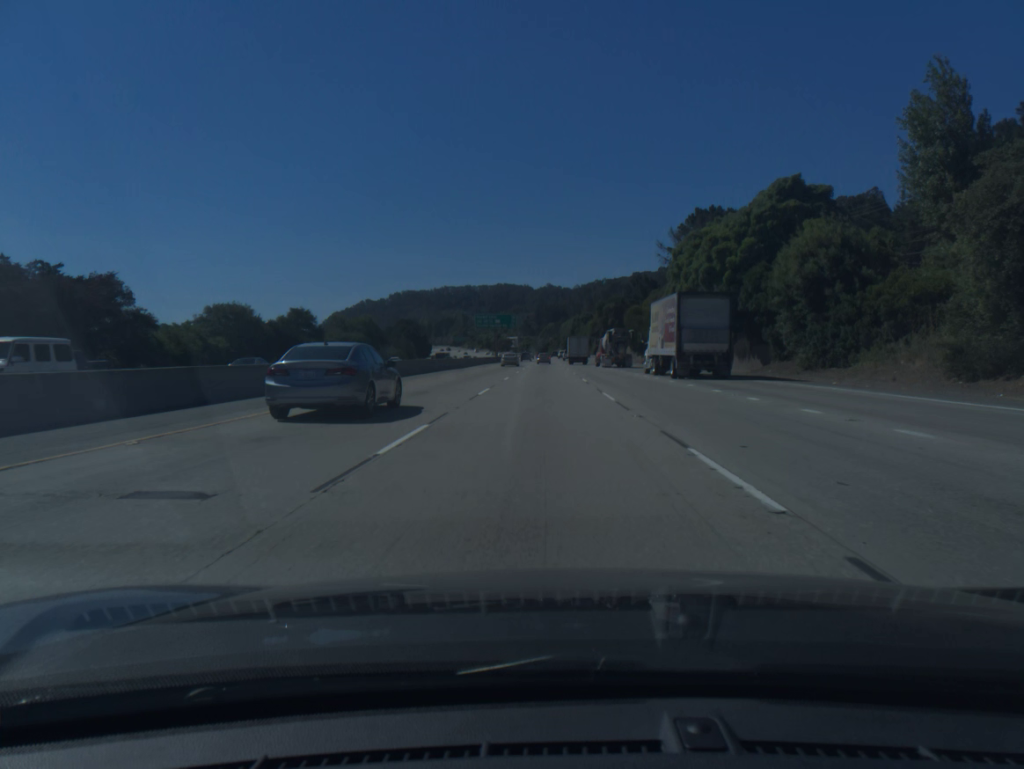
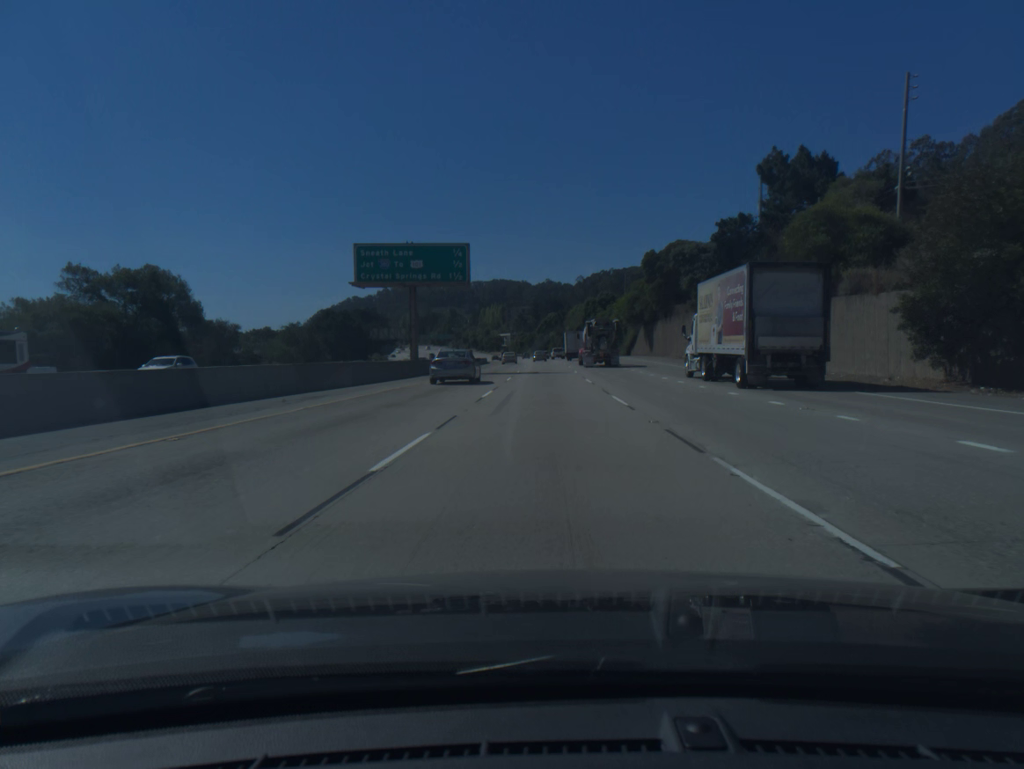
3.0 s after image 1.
(-0.1, +86.7) m; 0°
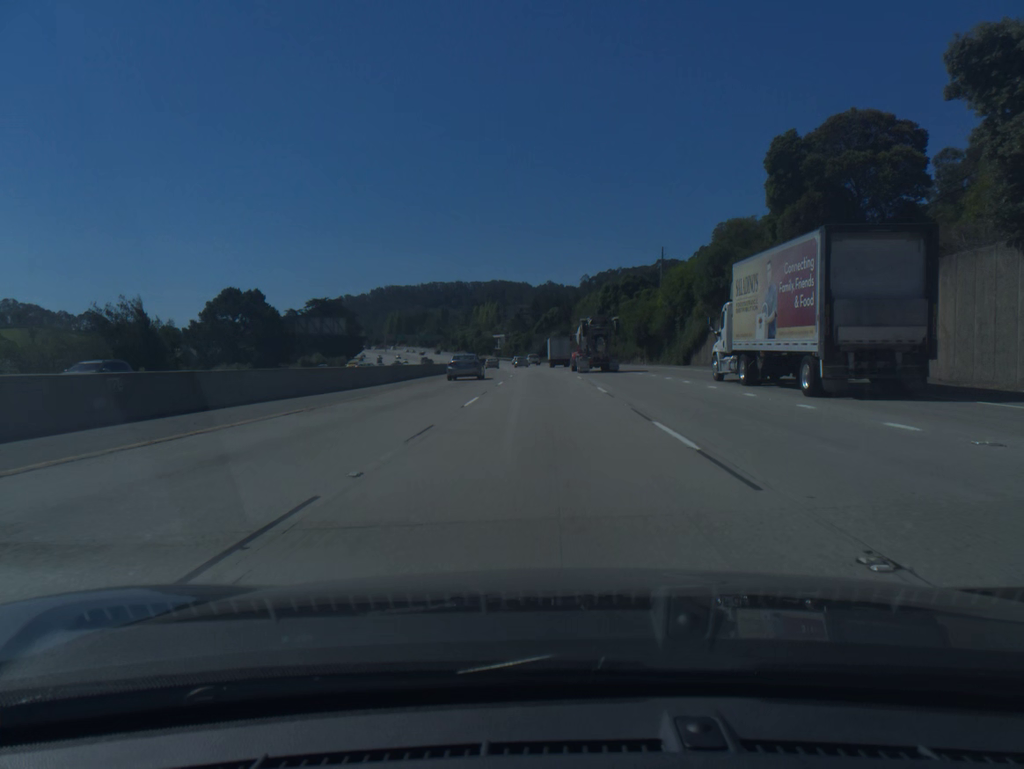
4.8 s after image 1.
(0.0, +51.8) m; 0°
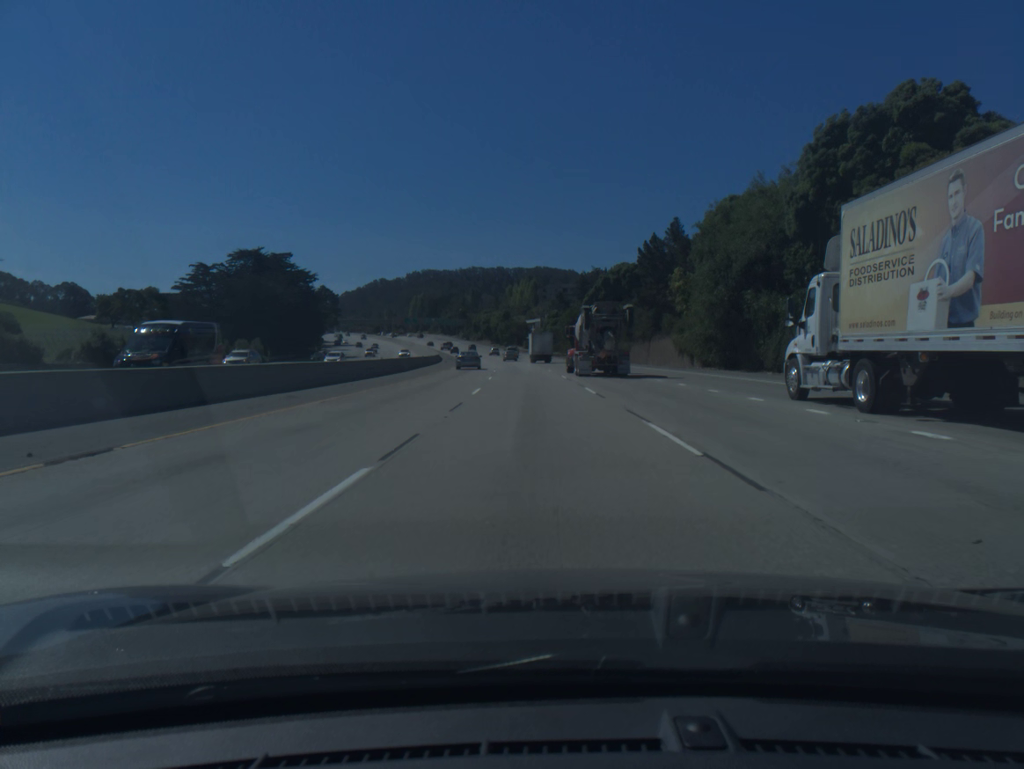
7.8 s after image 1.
(-1.6, +86.2) m; -3°
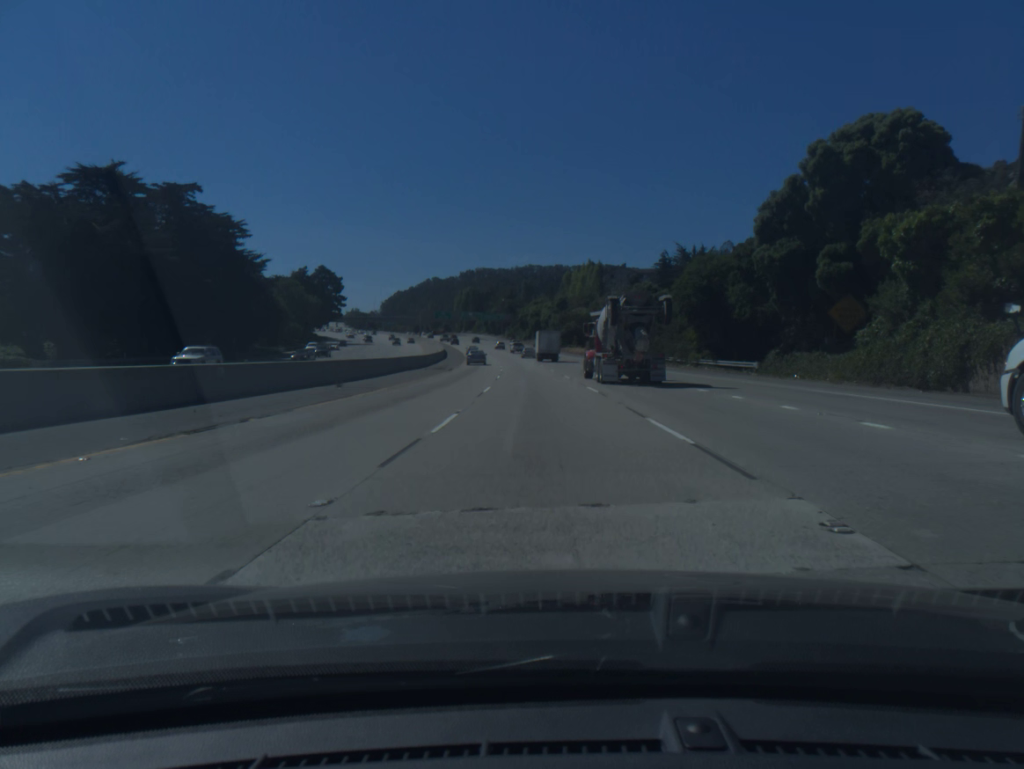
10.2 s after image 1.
(-2.7, +69.3) m; -4°
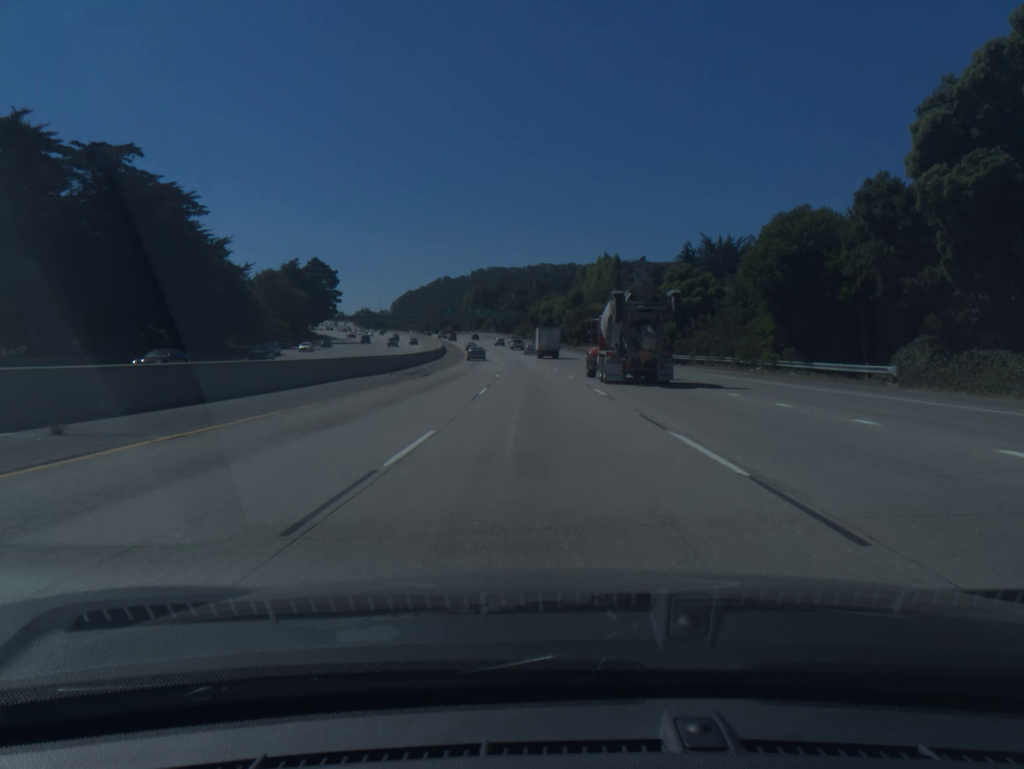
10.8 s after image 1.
(-0.1, +17.4) m; -1°
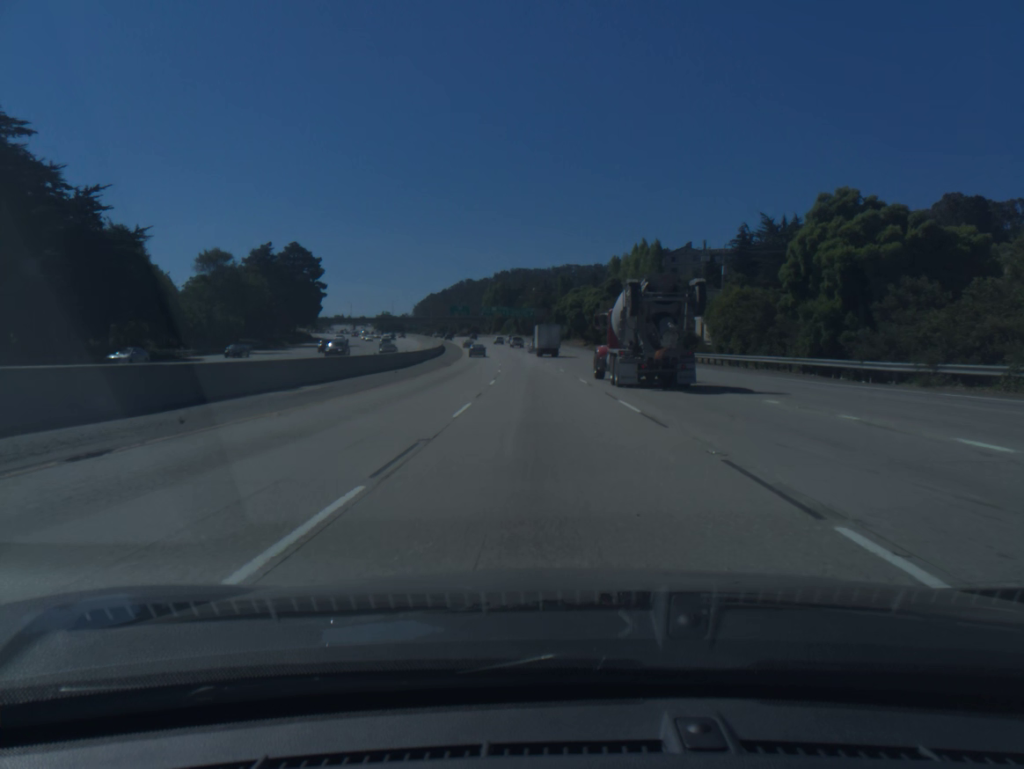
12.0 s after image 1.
(-0.6, +34.8) m; -2°
